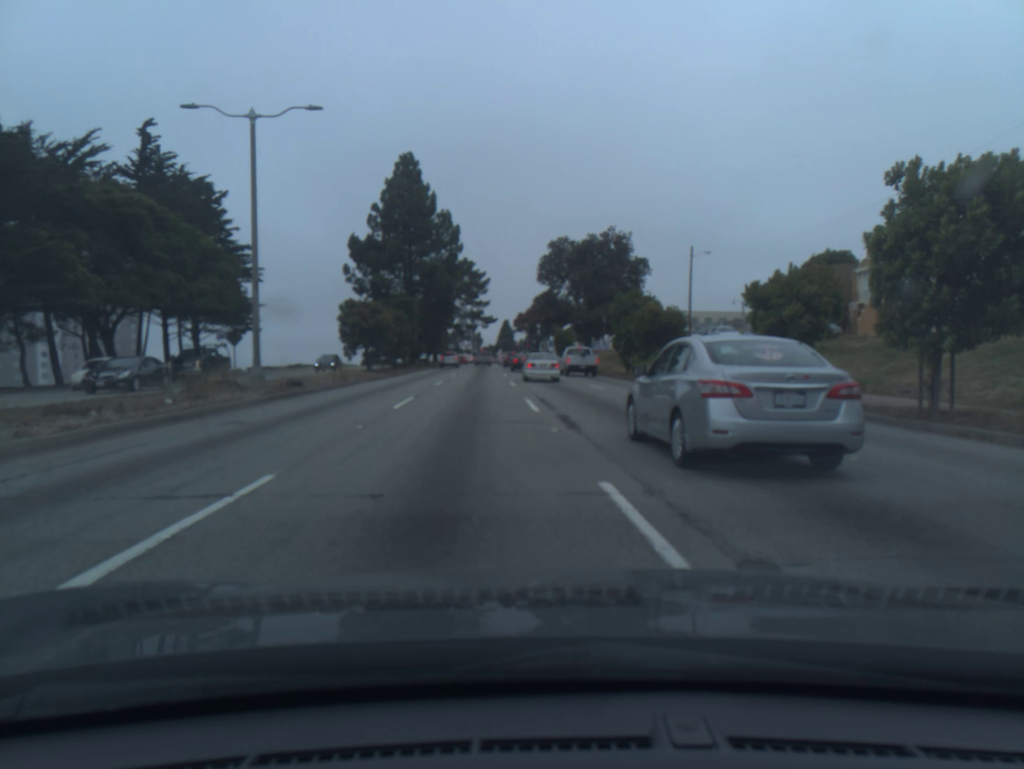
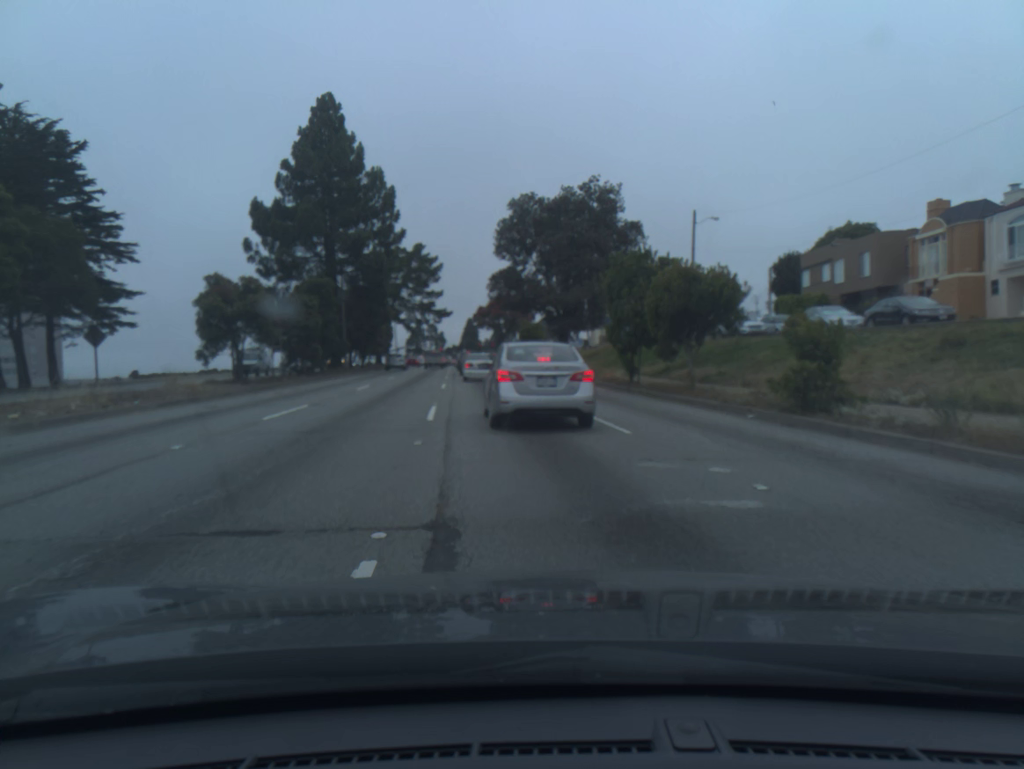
(+0.4, +16.7) m; +2°
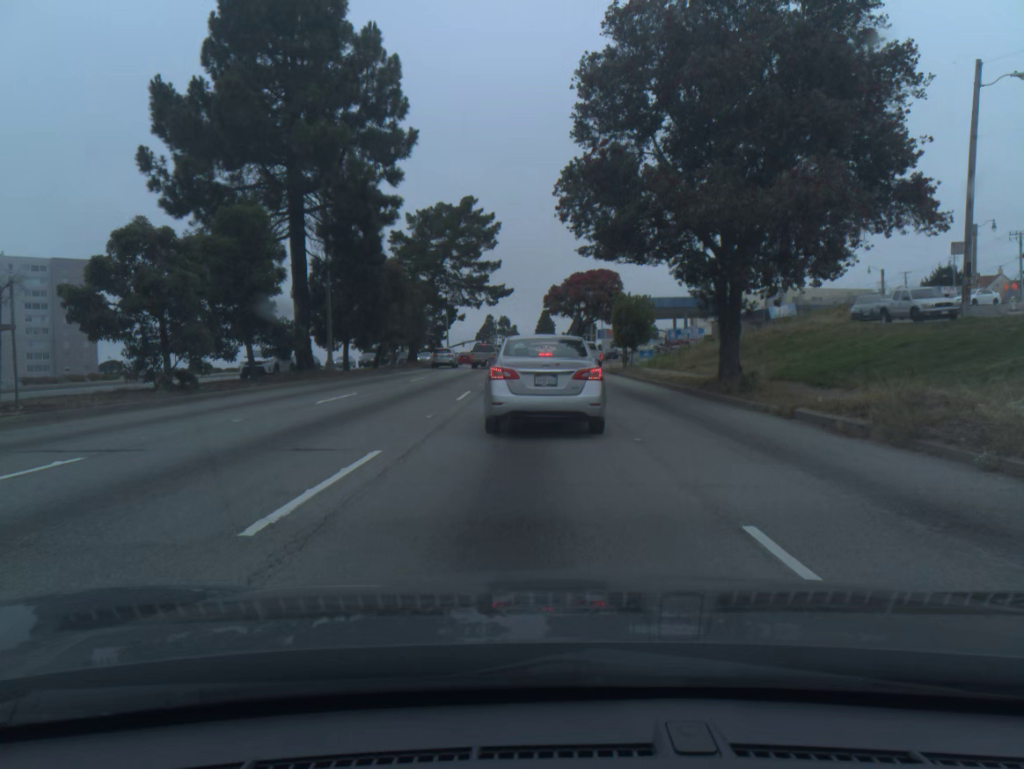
(-1.4, +26.0) m; -6°
